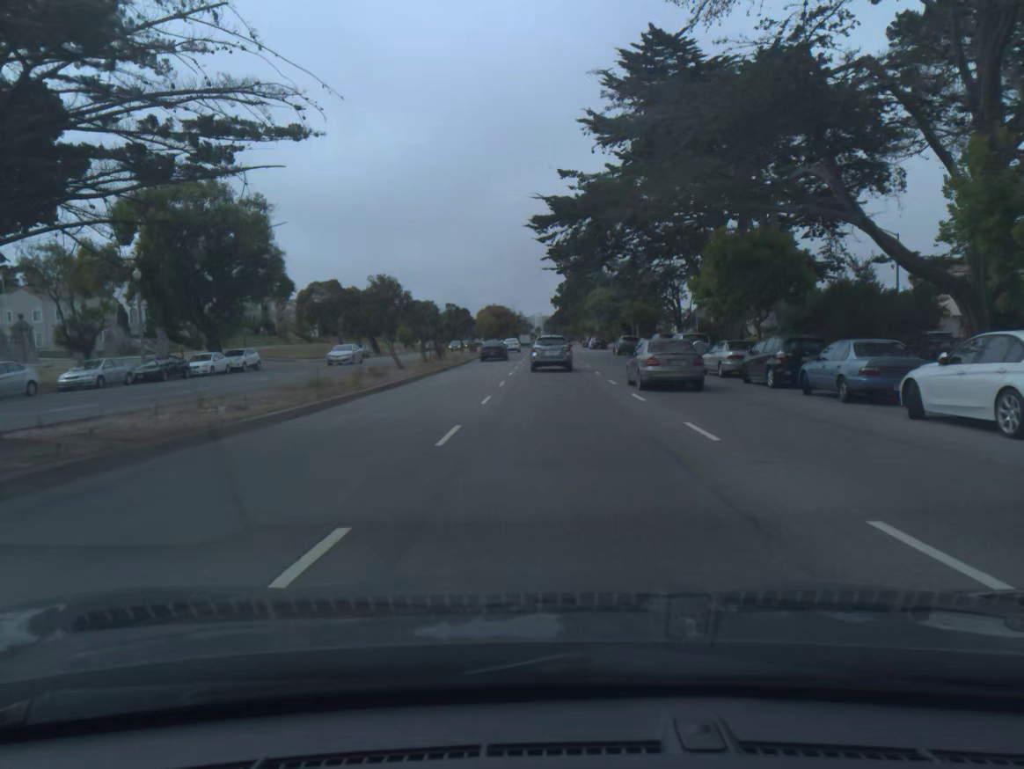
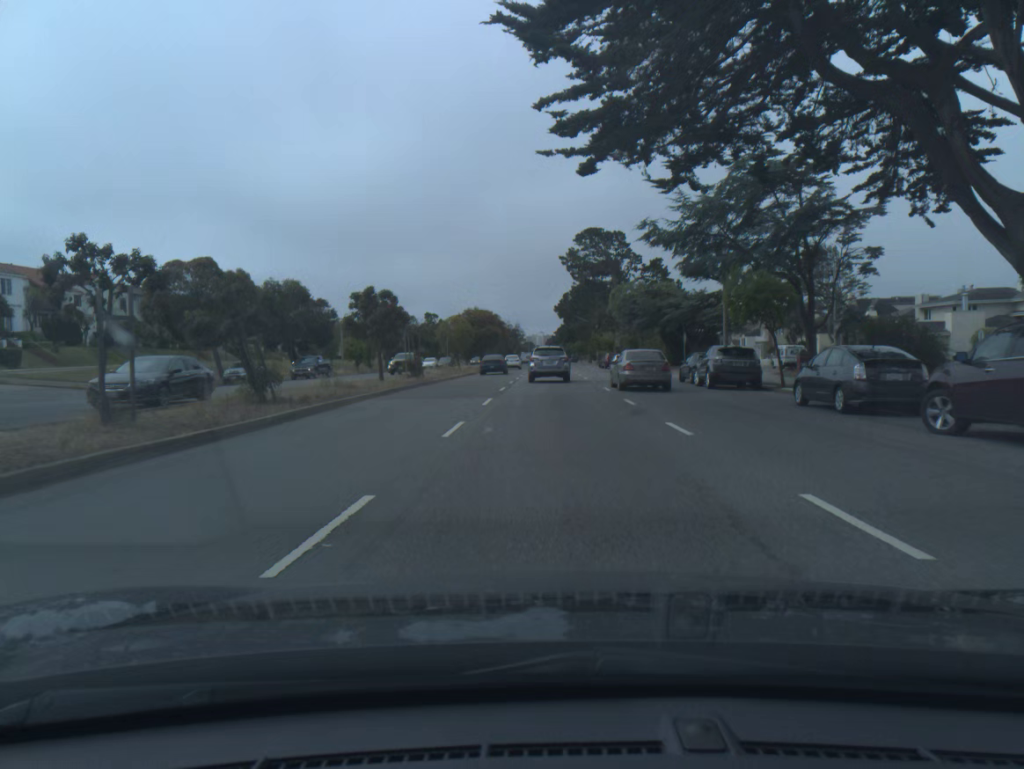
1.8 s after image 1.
(0.0, +35.1) m; 0°
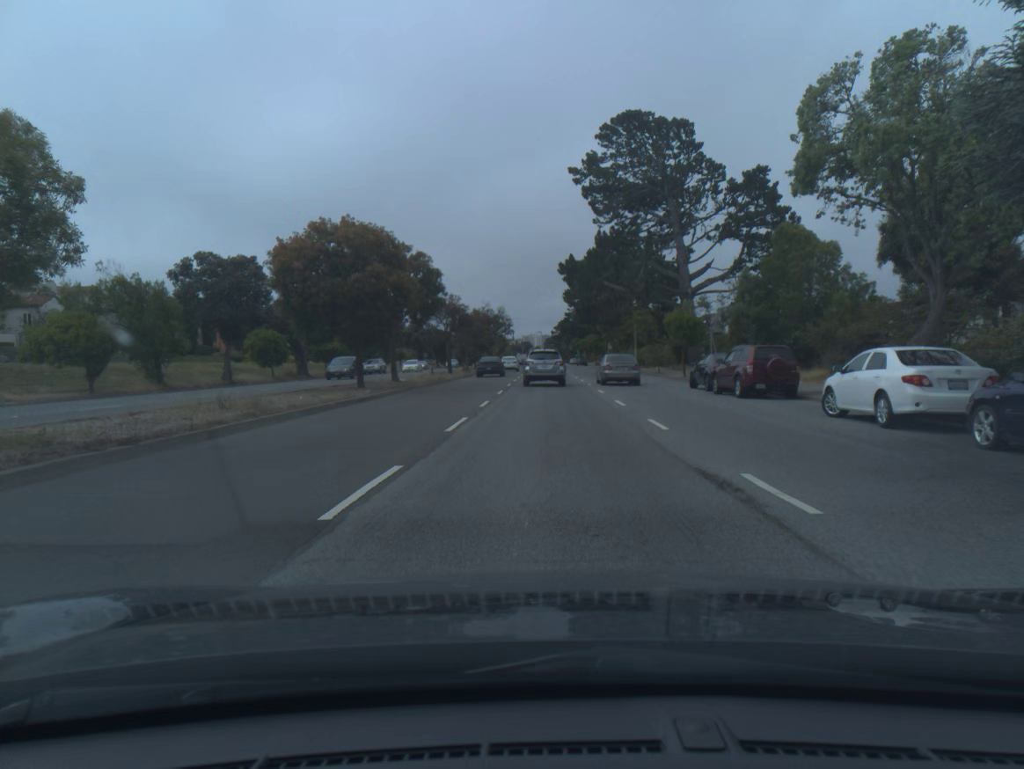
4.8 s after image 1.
(+0.2, +57.4) m; 0°
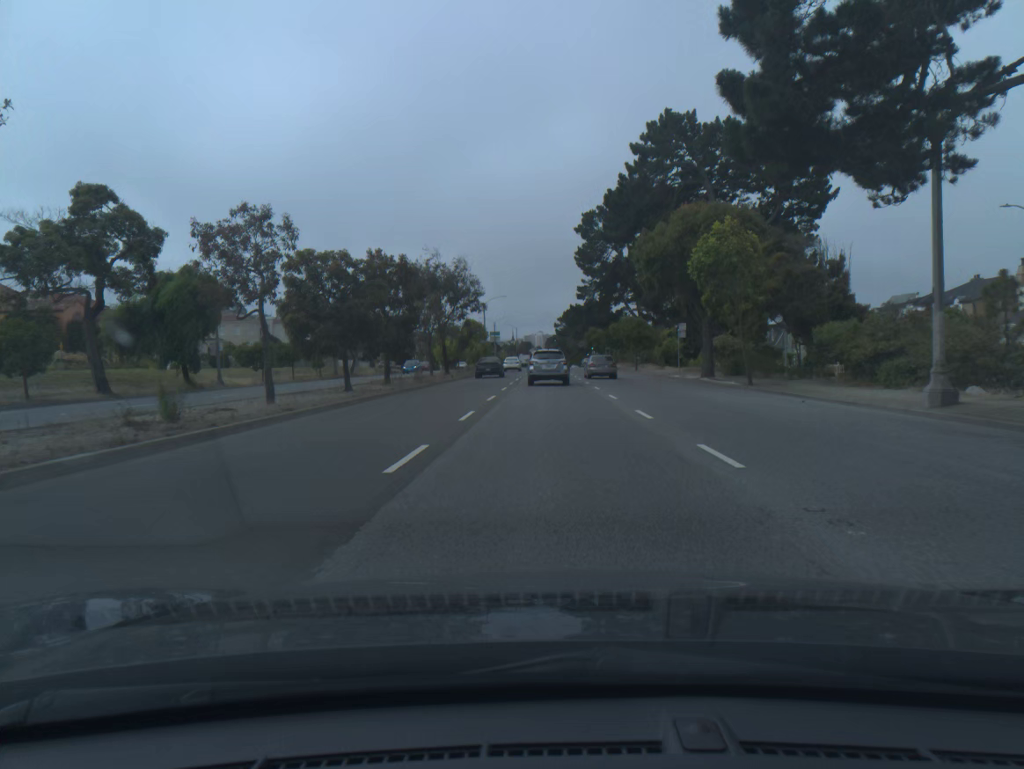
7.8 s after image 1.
(0.0, +56.0) m; 0°
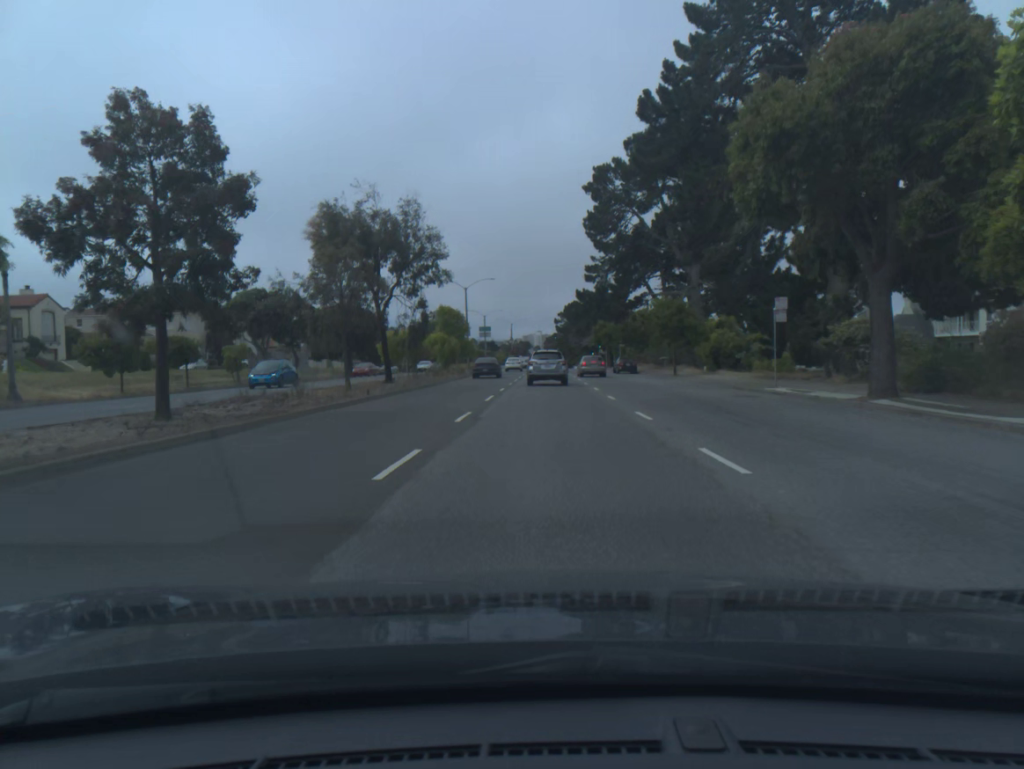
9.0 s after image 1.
(0.0, +22.2) m; 0°
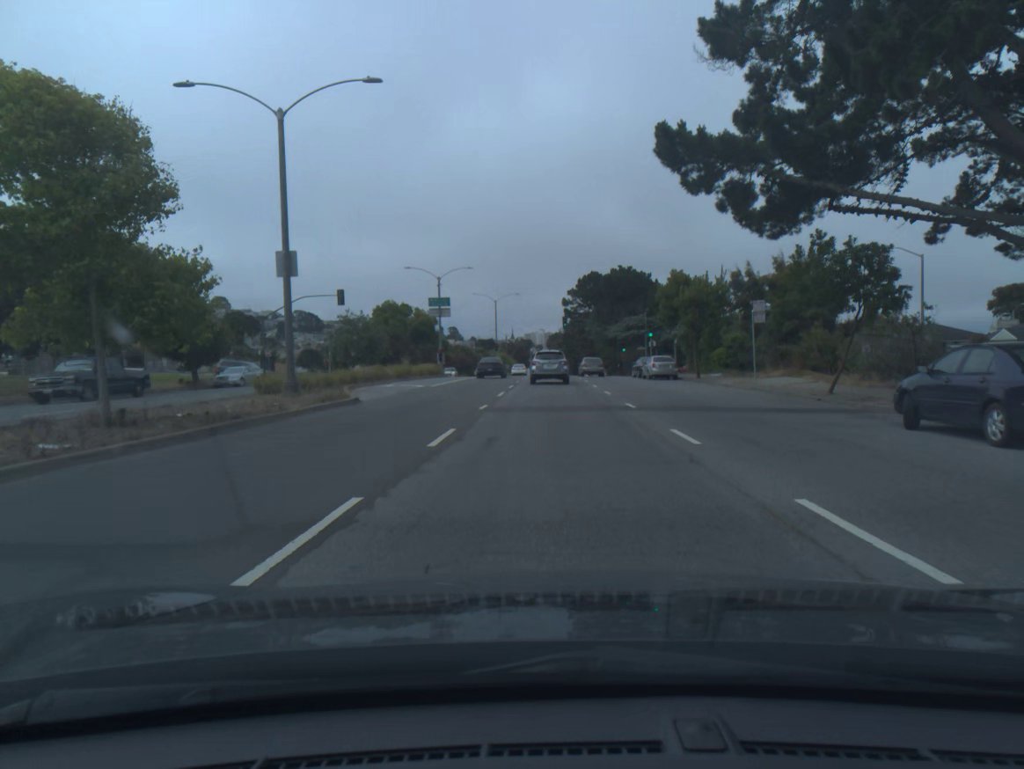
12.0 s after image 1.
(-0.2, +55.0) m; 0°
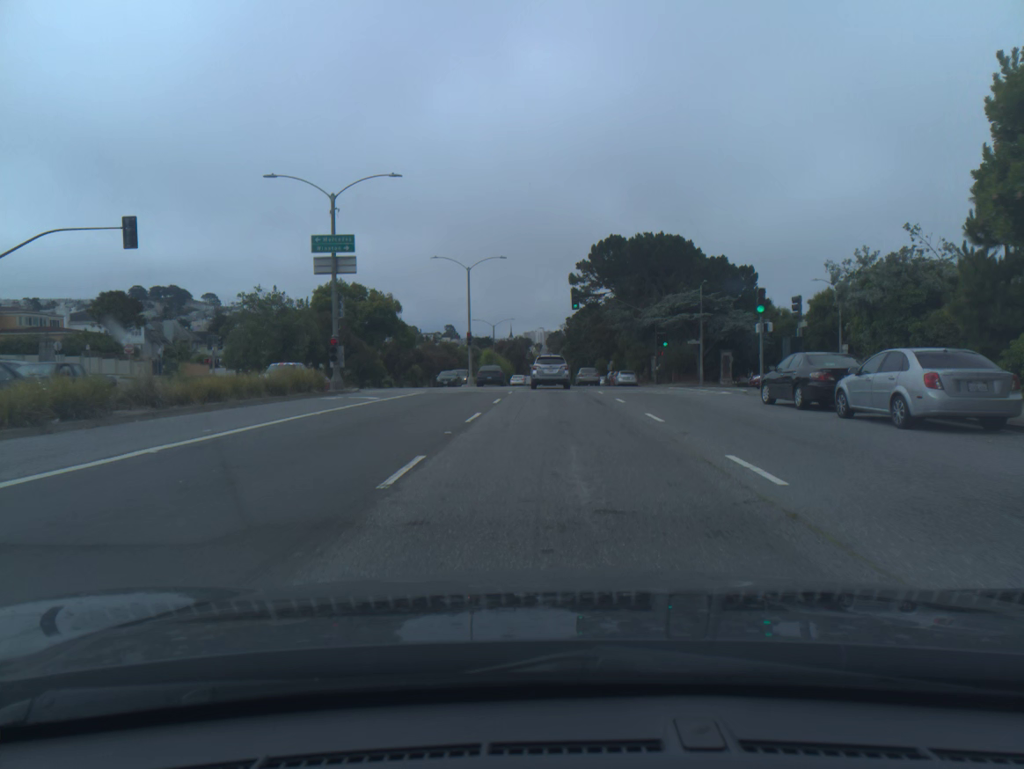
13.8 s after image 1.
(0.0, +33.1) m; 0°
